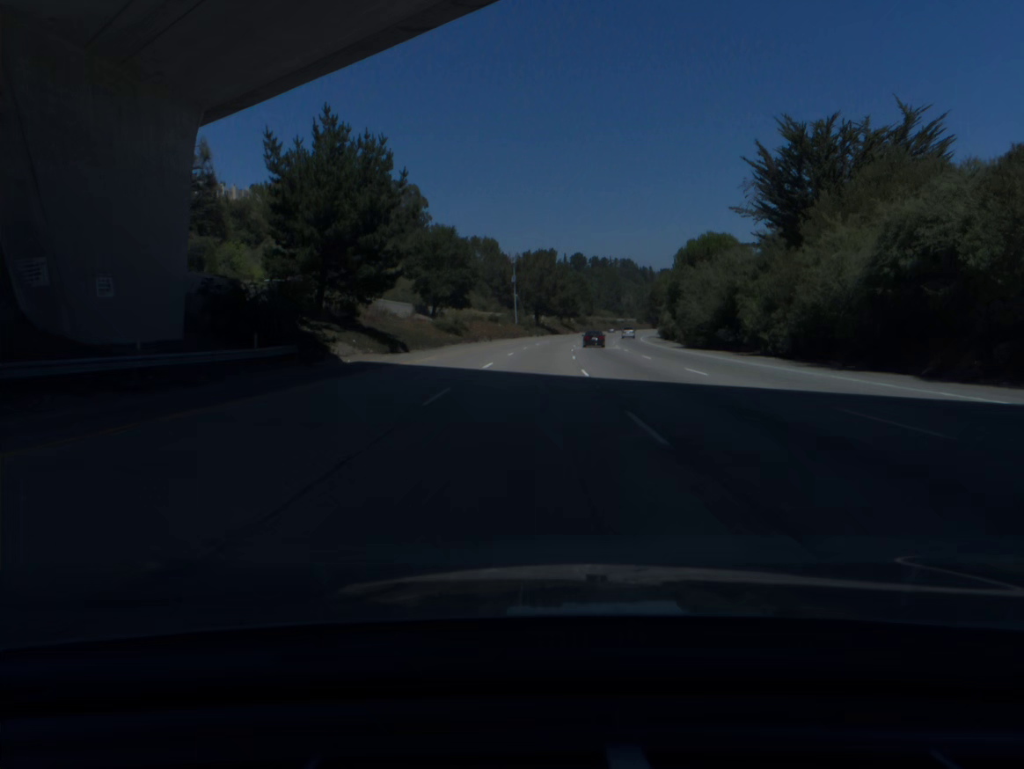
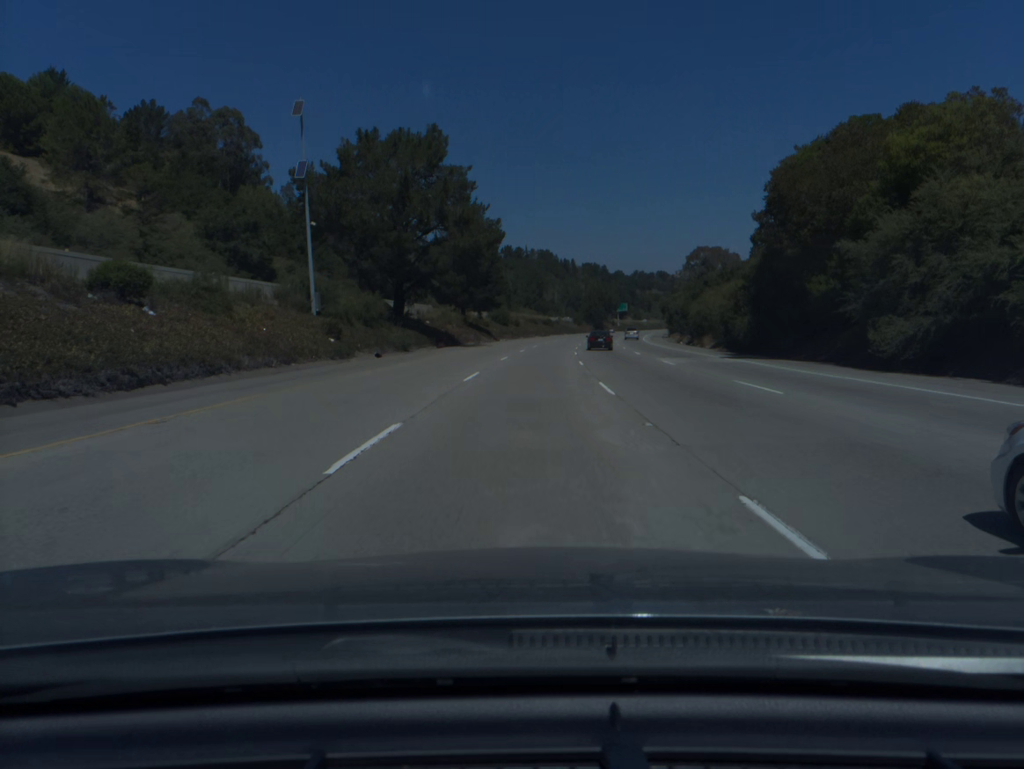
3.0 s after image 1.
(+5.0, +94.5) m; +7°
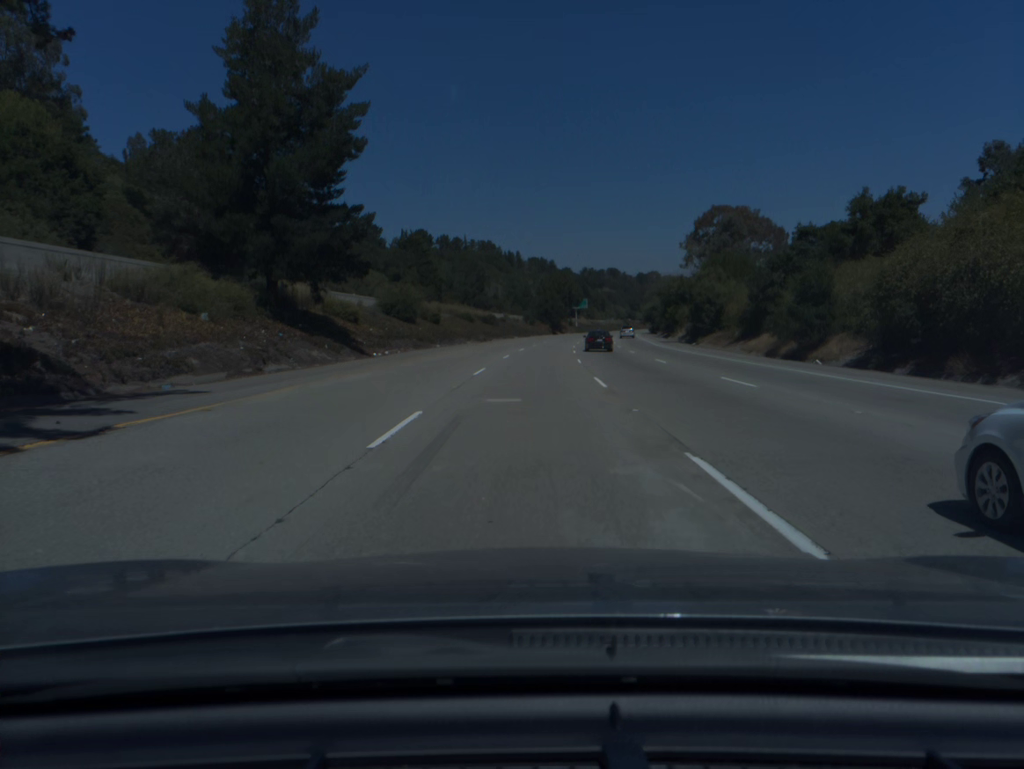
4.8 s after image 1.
(+1.9, +56.5) m; +4°
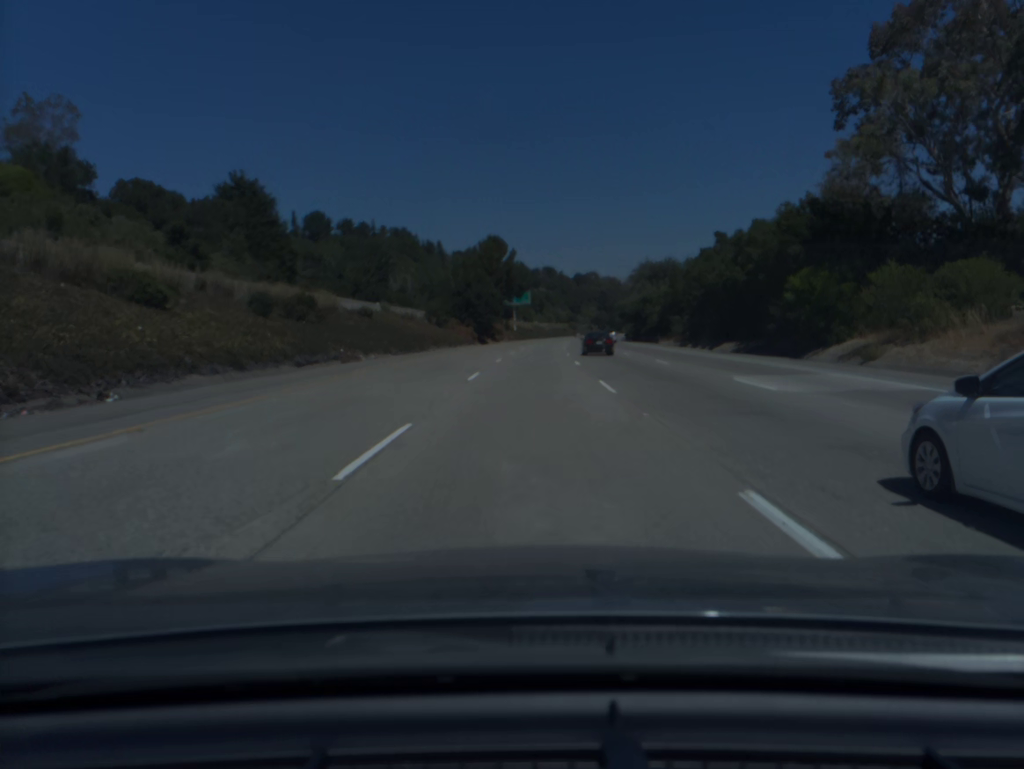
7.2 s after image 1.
(+3.2, +75.0) m; +5°
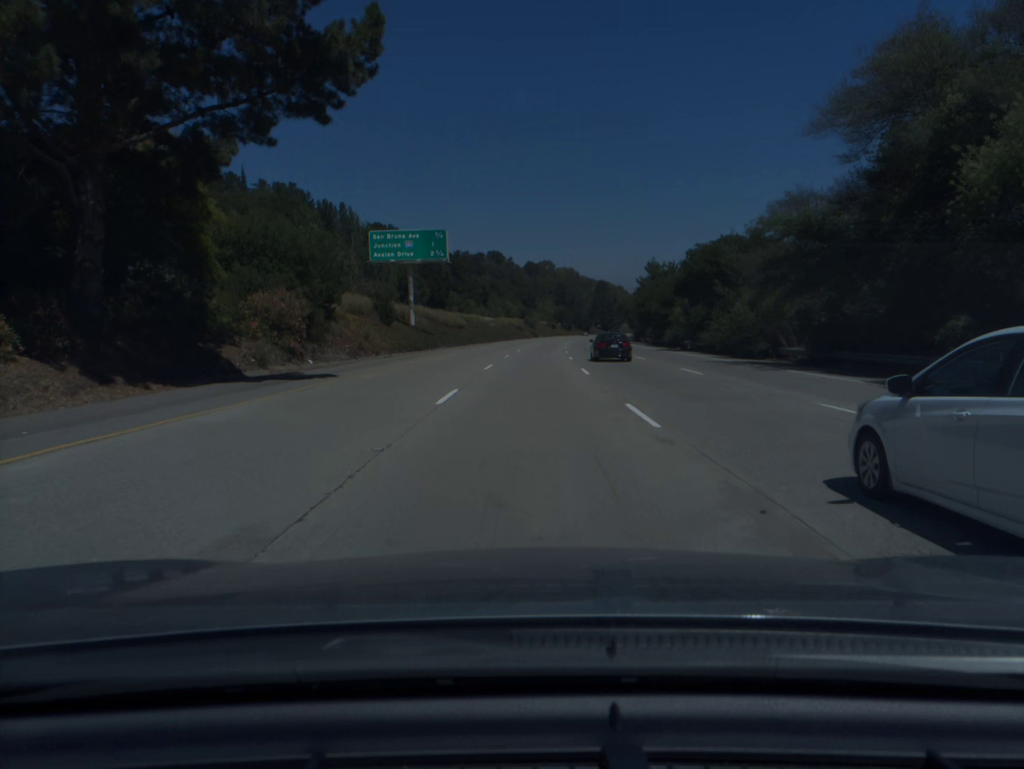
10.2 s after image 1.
(+3.3, +94.5) m; +4°
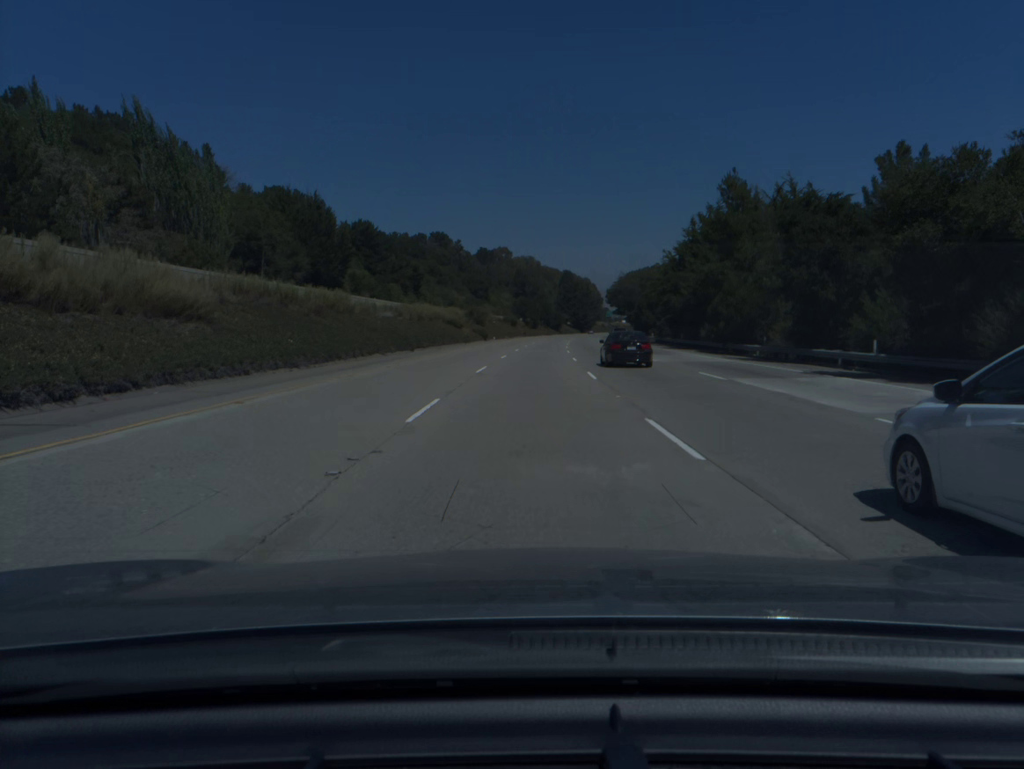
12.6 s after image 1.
(+2.1, +75.9) m; +3°
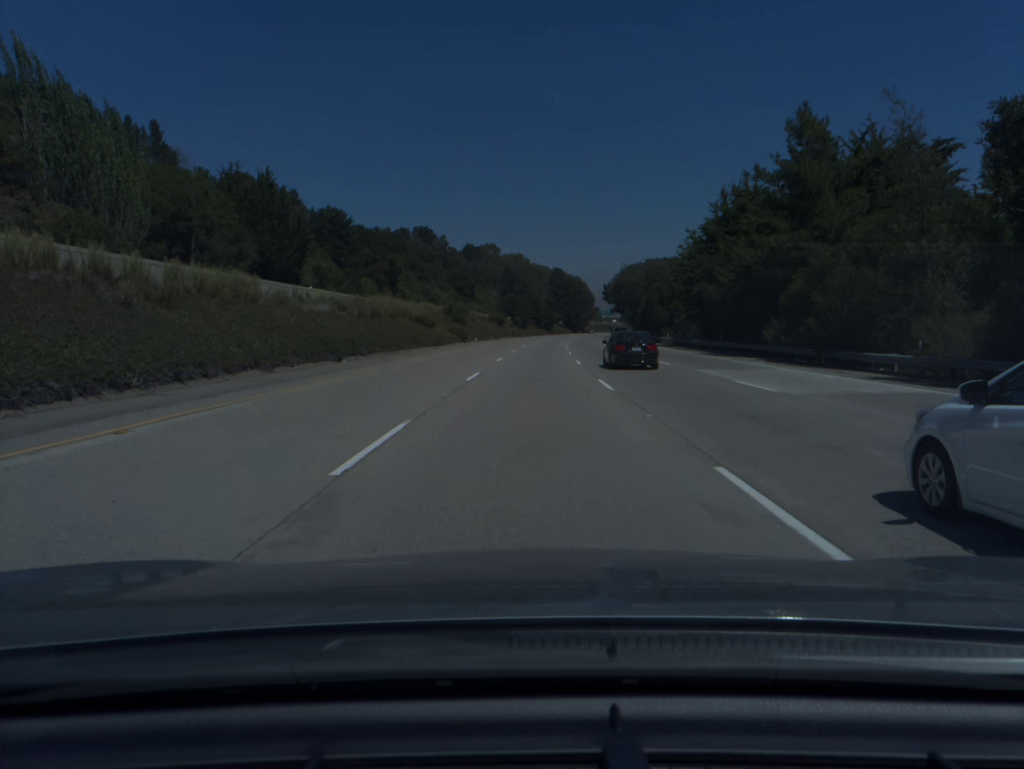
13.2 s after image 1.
(+0.1, +18.9) m; +1°
